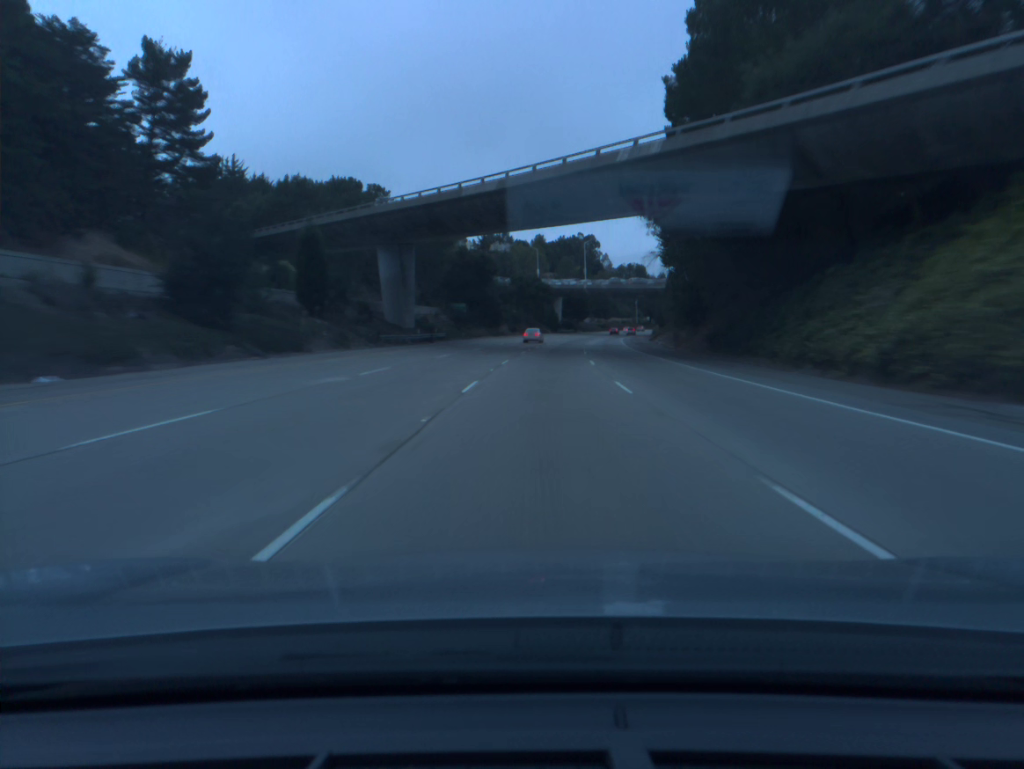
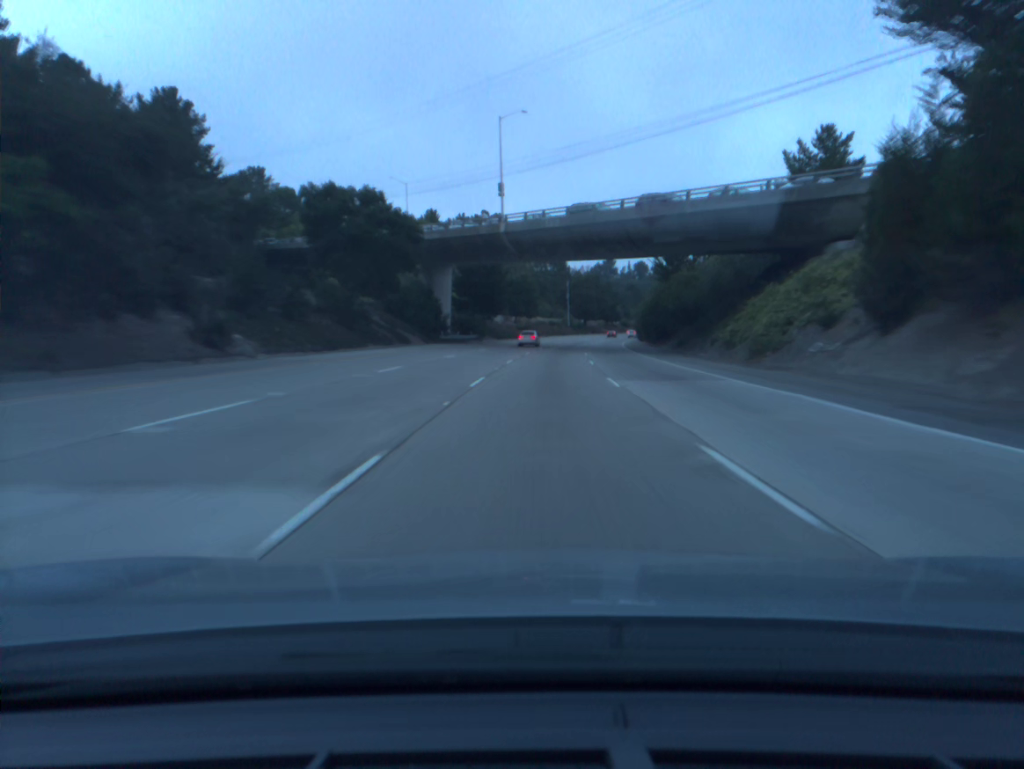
(+6.0, +99.5) m; +7°
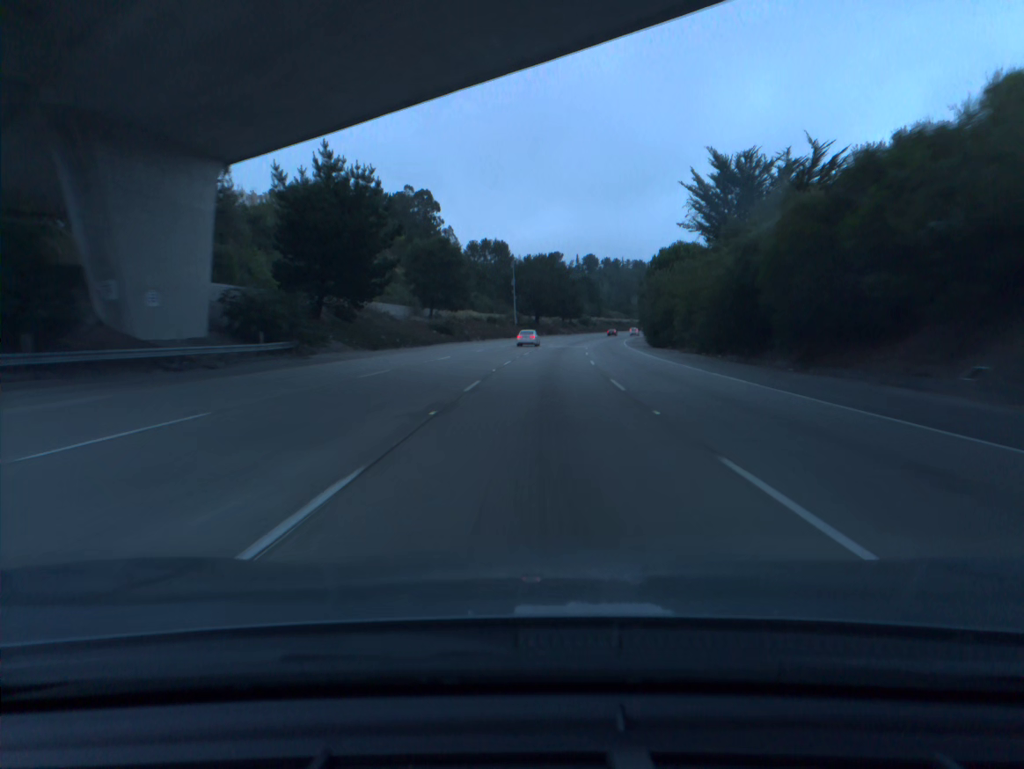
(+2.2, +59.8) m; +4°
